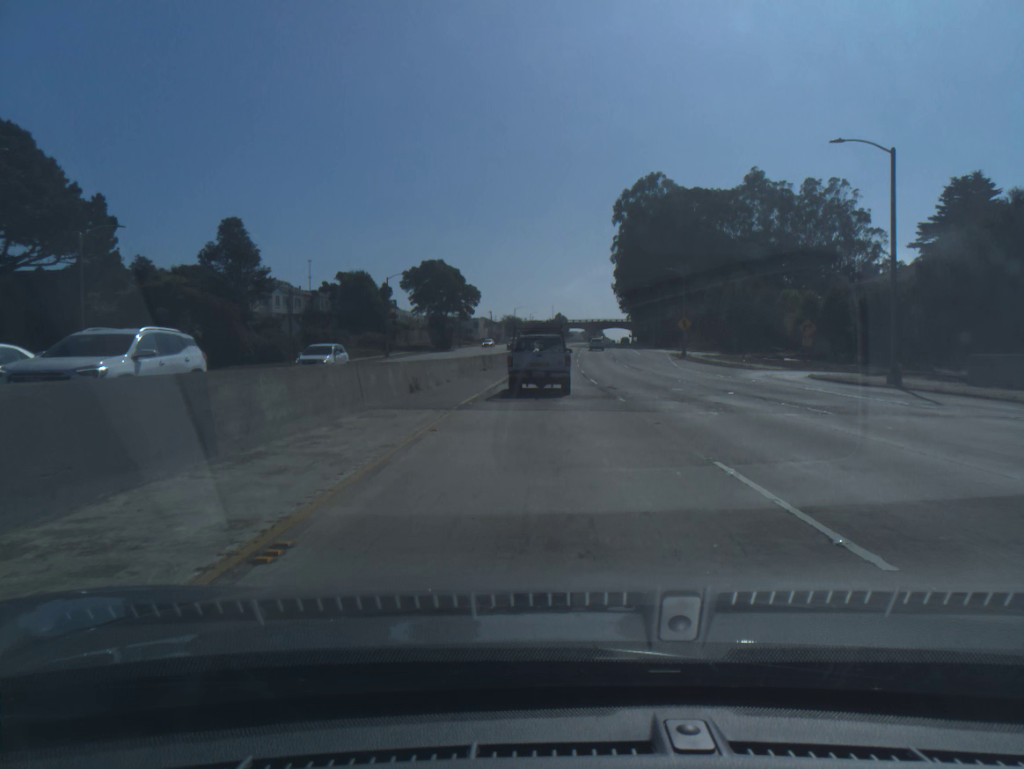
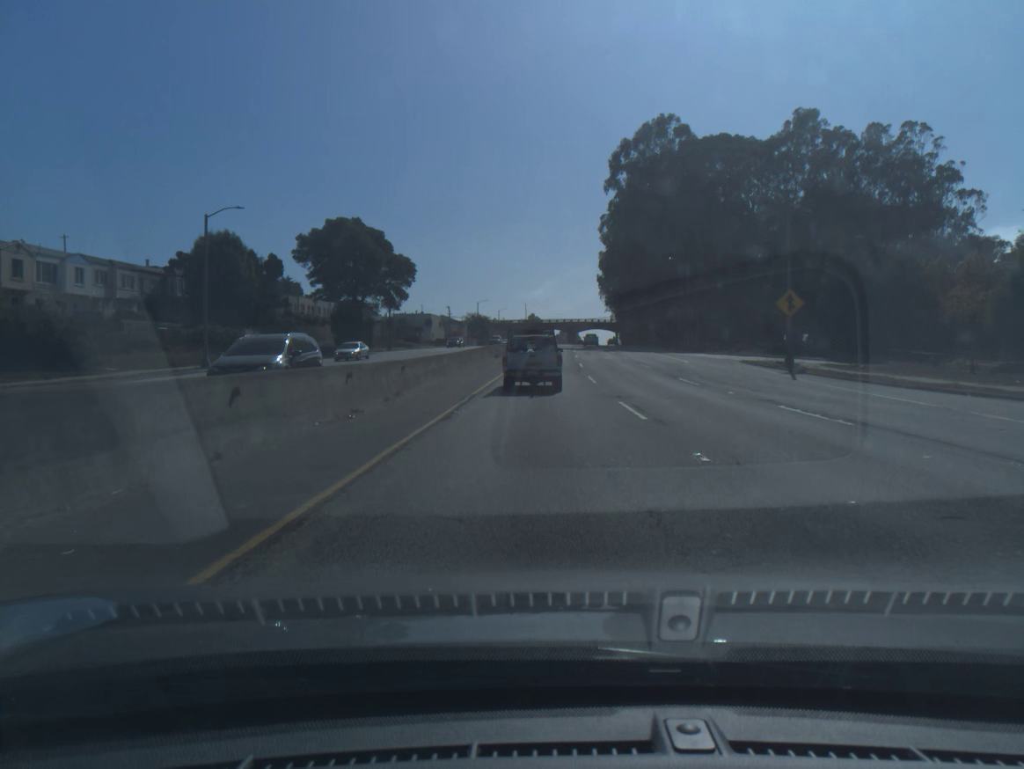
(+0.6, +43.8) m; +2°
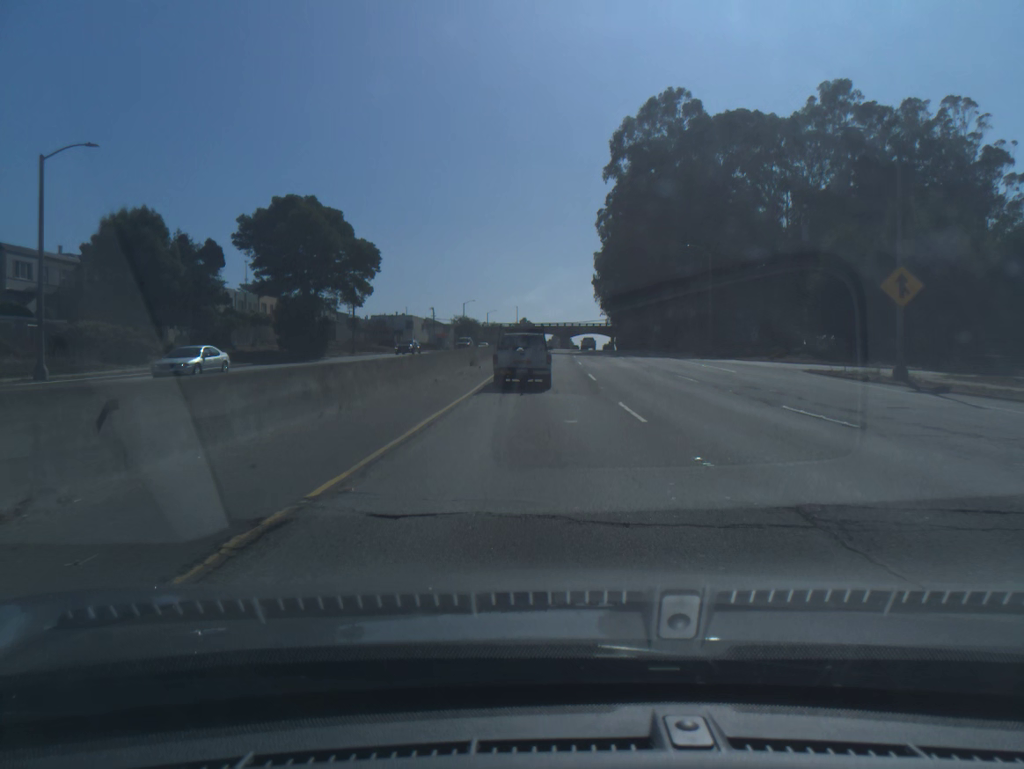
(+0.1, +14.7) m; 0°
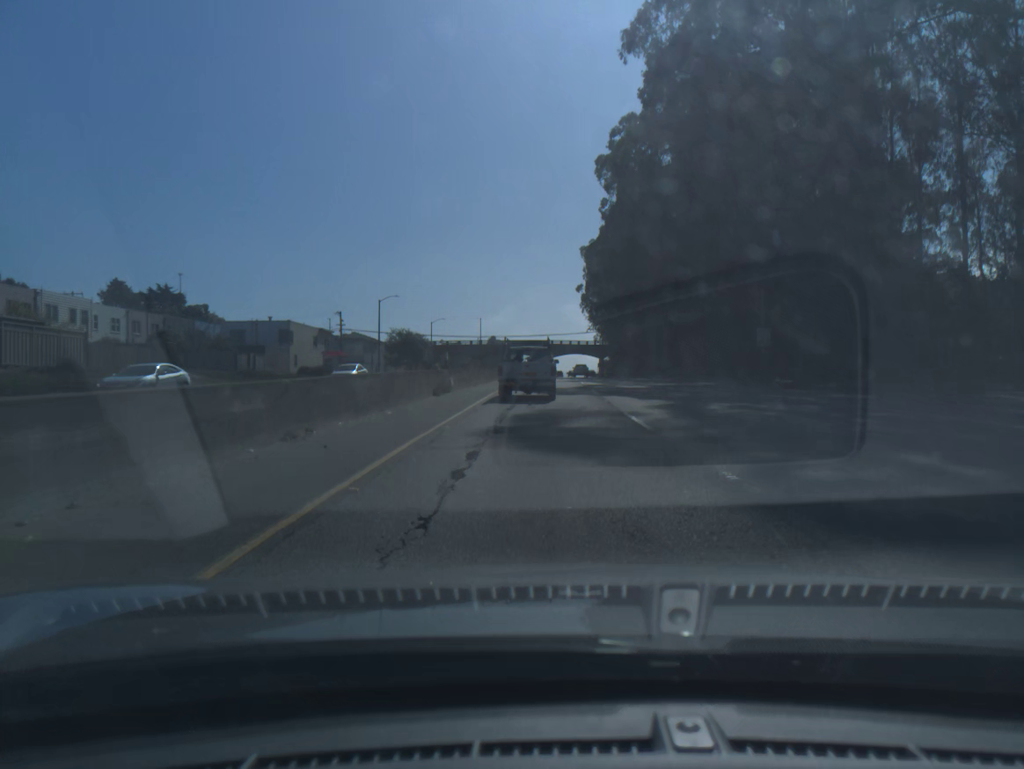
(+1.0, +60.3) m; +2°
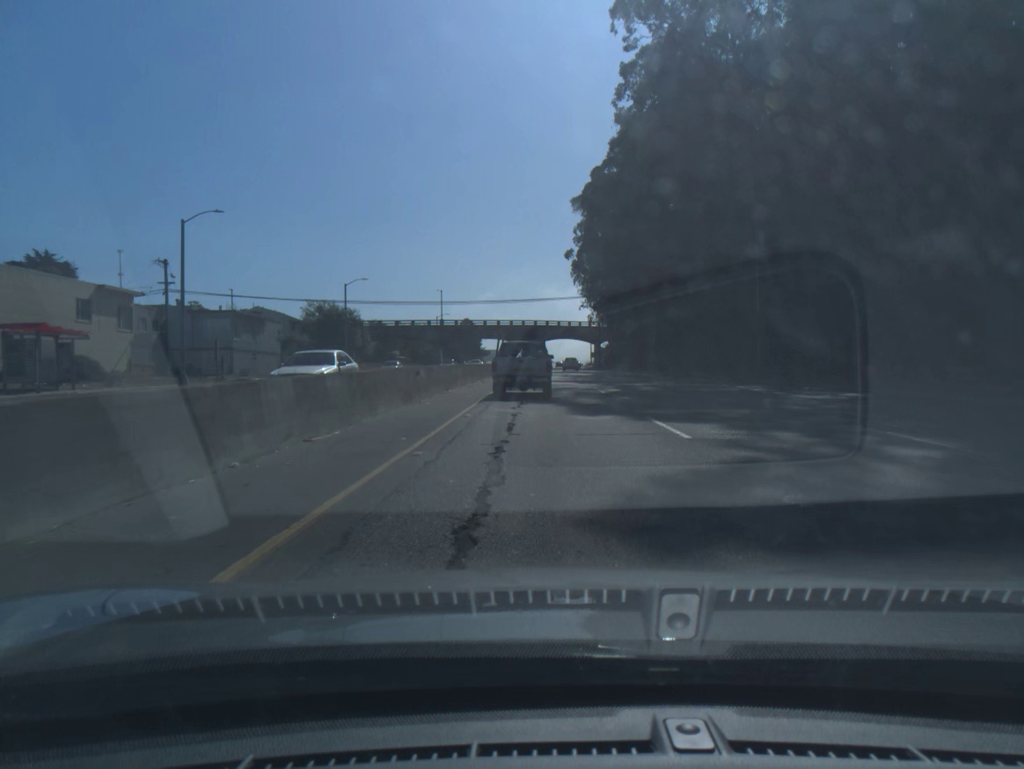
(+0.5, +45.9) m; +1°
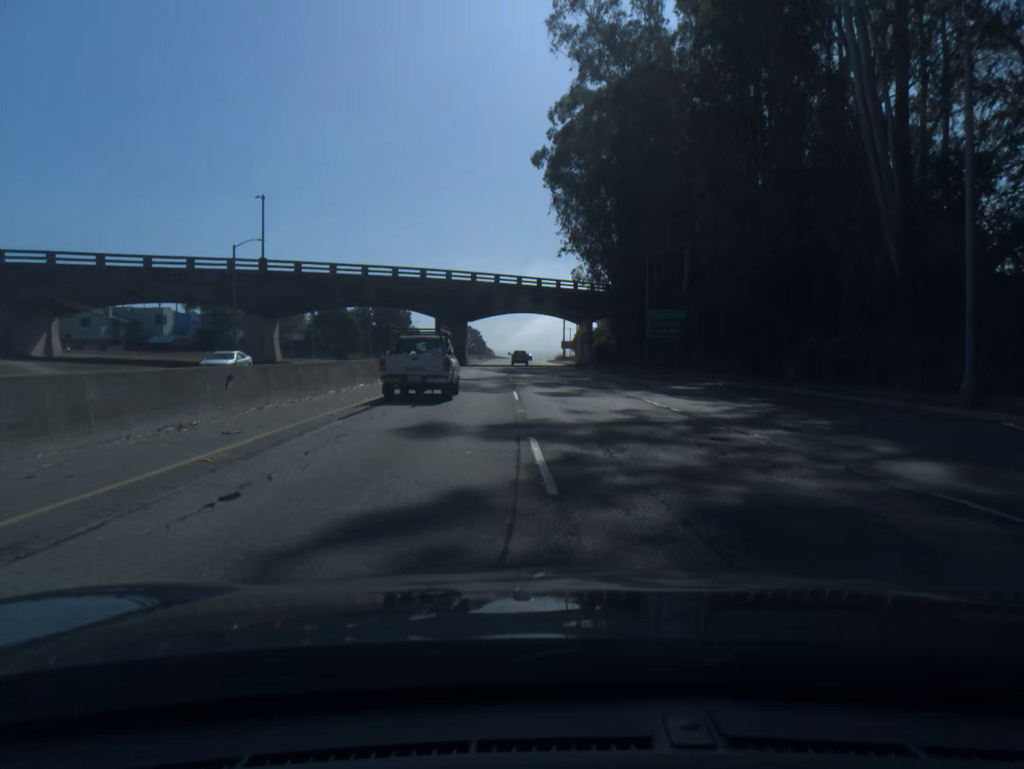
(+2.1, +79.1) m; +3°
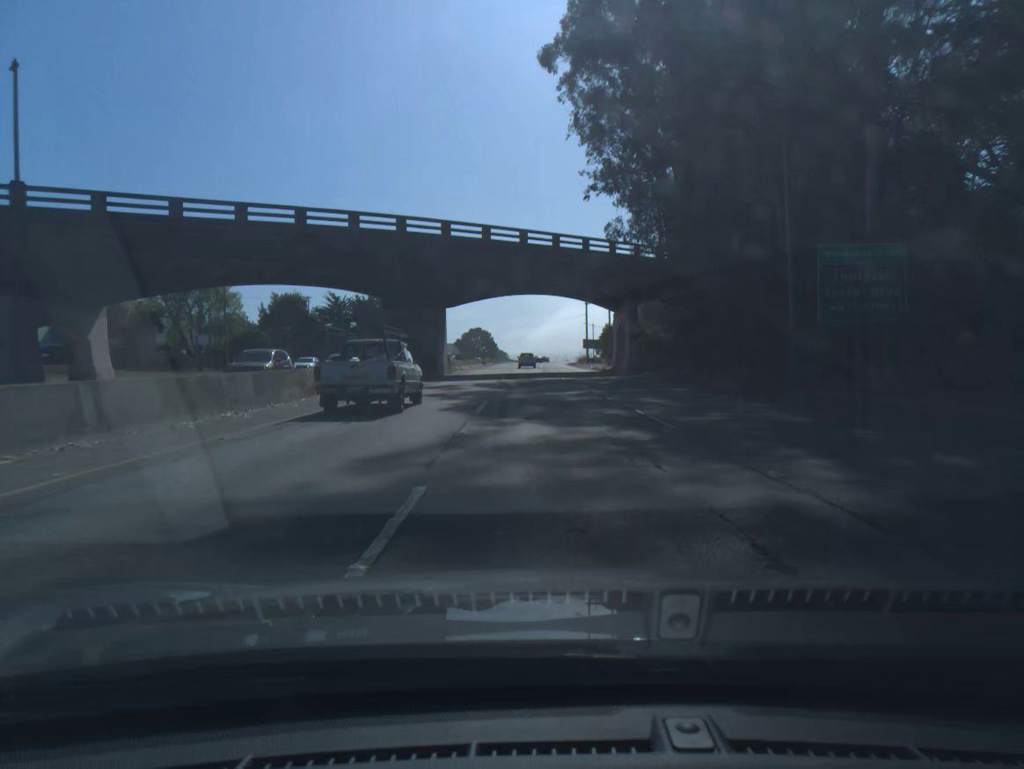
(0.0, +33.4) m; -1°
